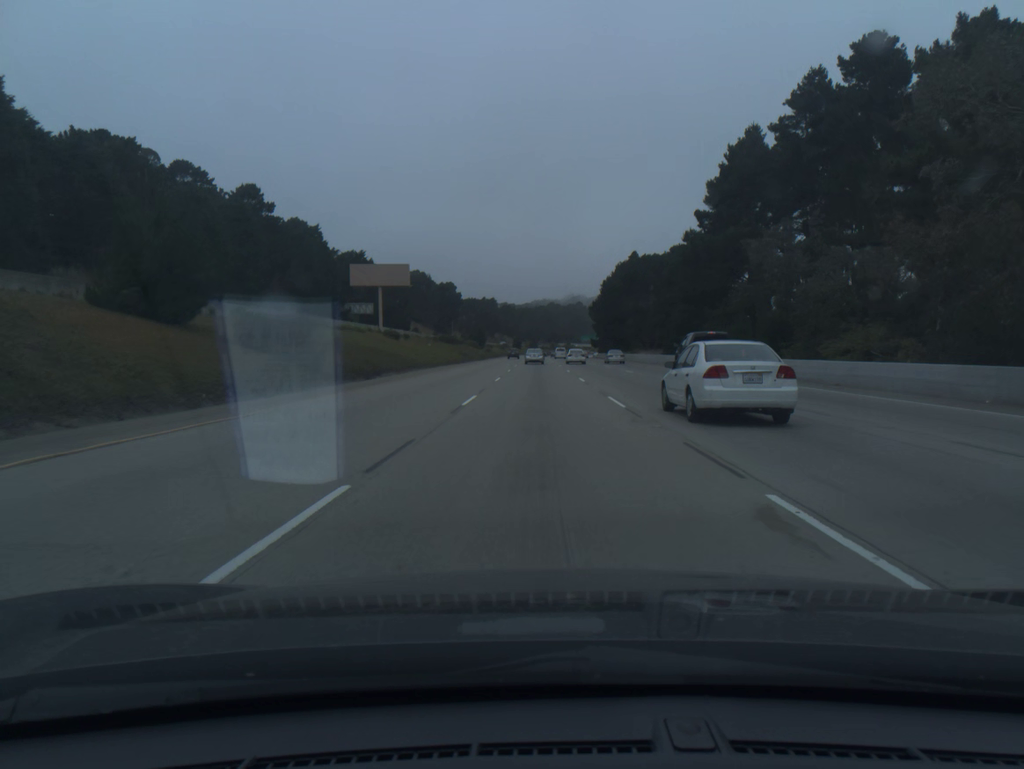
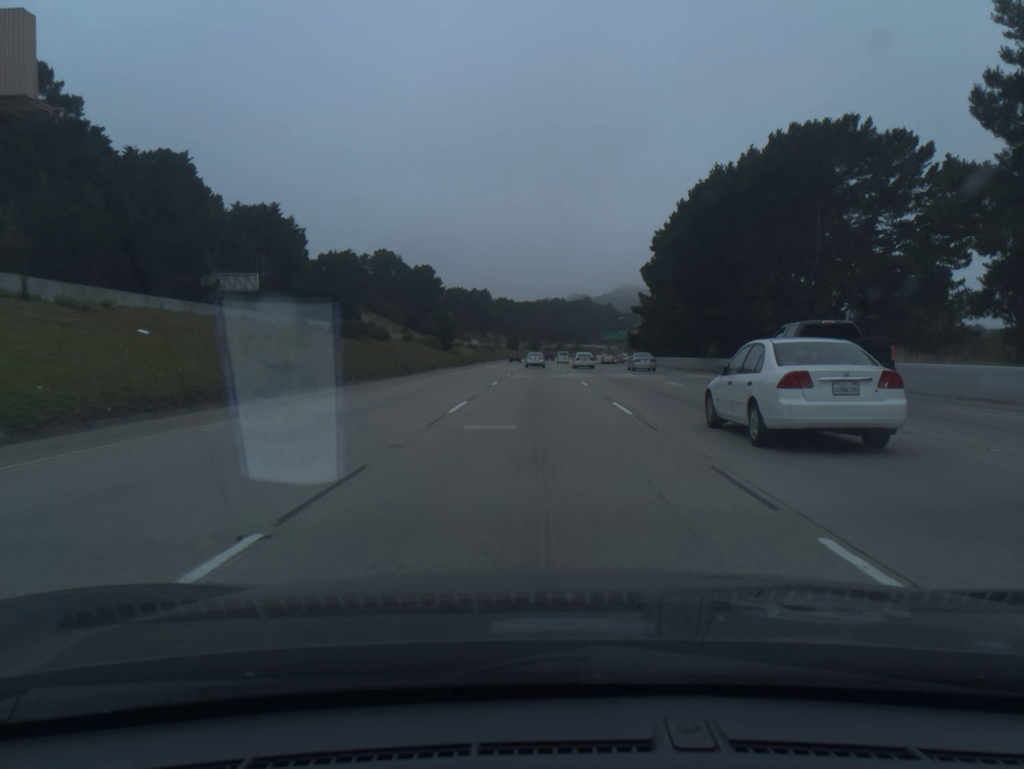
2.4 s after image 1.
(+0.1, +74.8) m; 0°
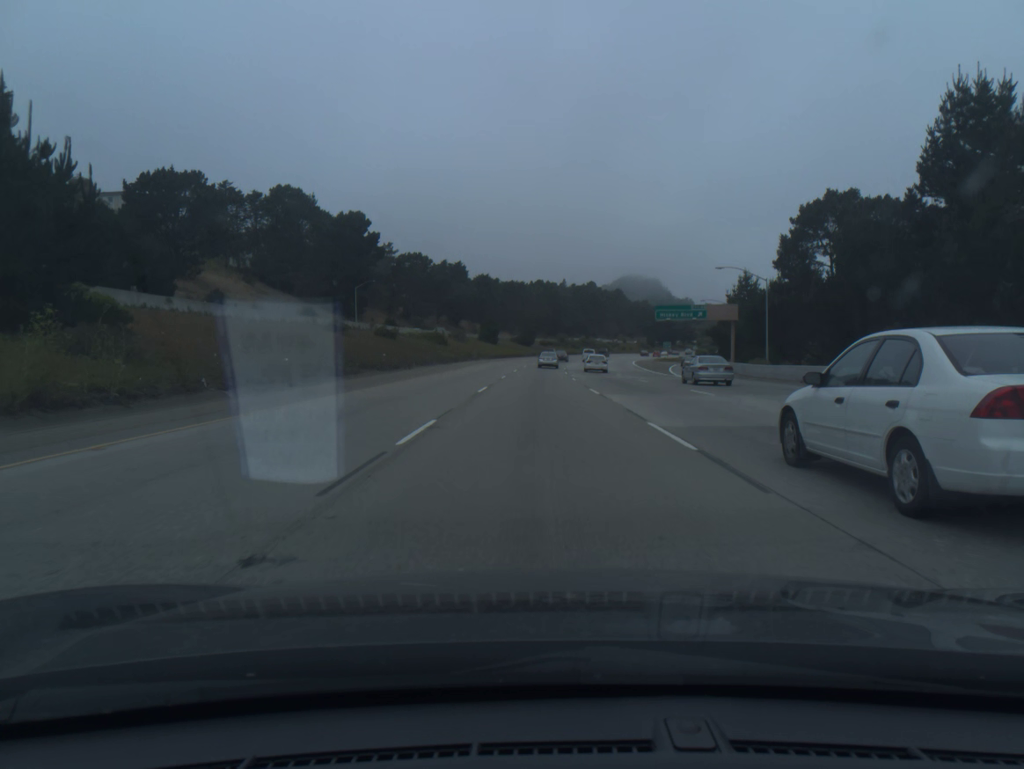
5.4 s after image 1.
(+0.1, +93.4) m; 0°
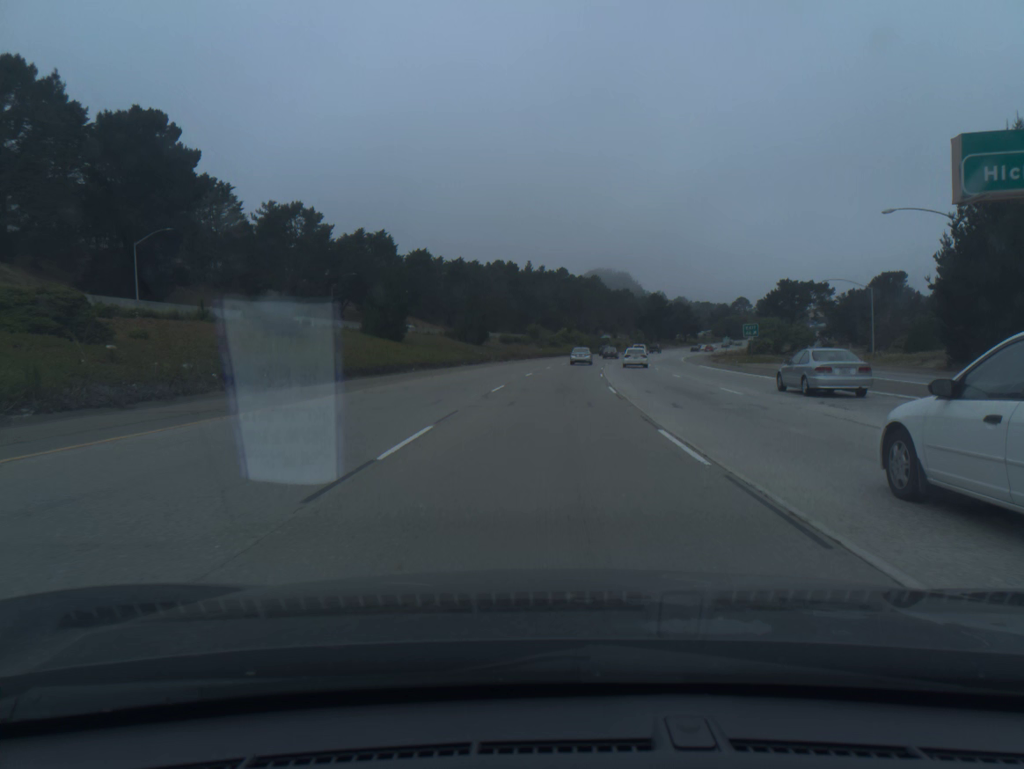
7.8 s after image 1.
(+0.9, +74.2) m; +2°
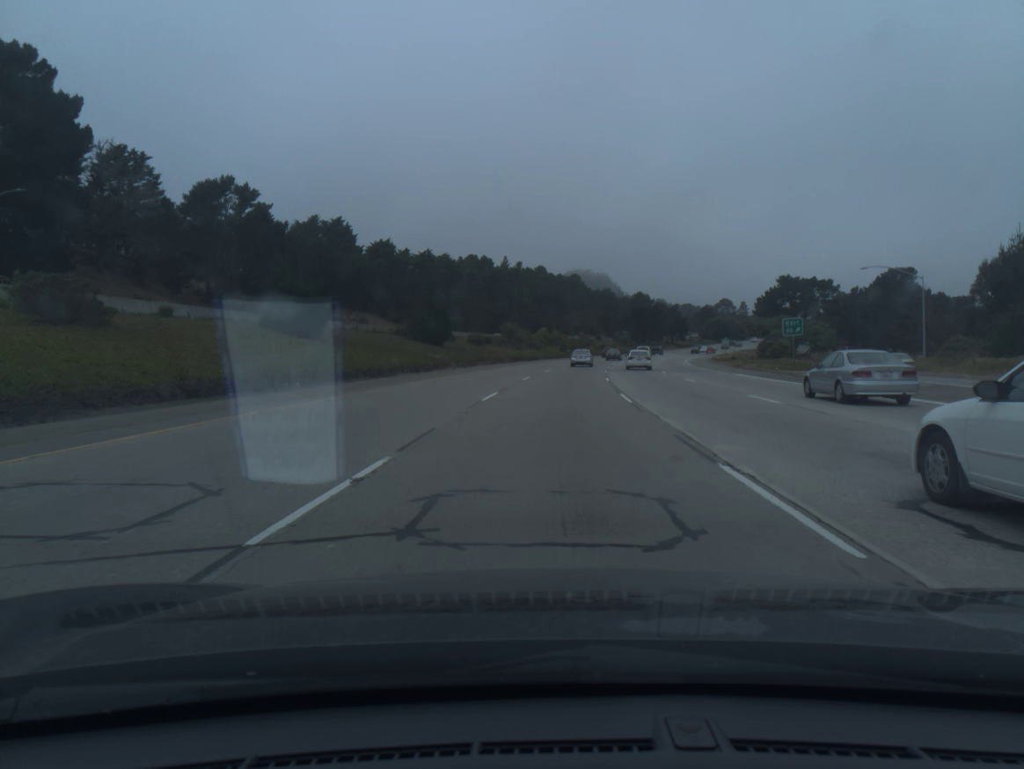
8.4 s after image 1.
(+0.2, +18.5) m; +2°
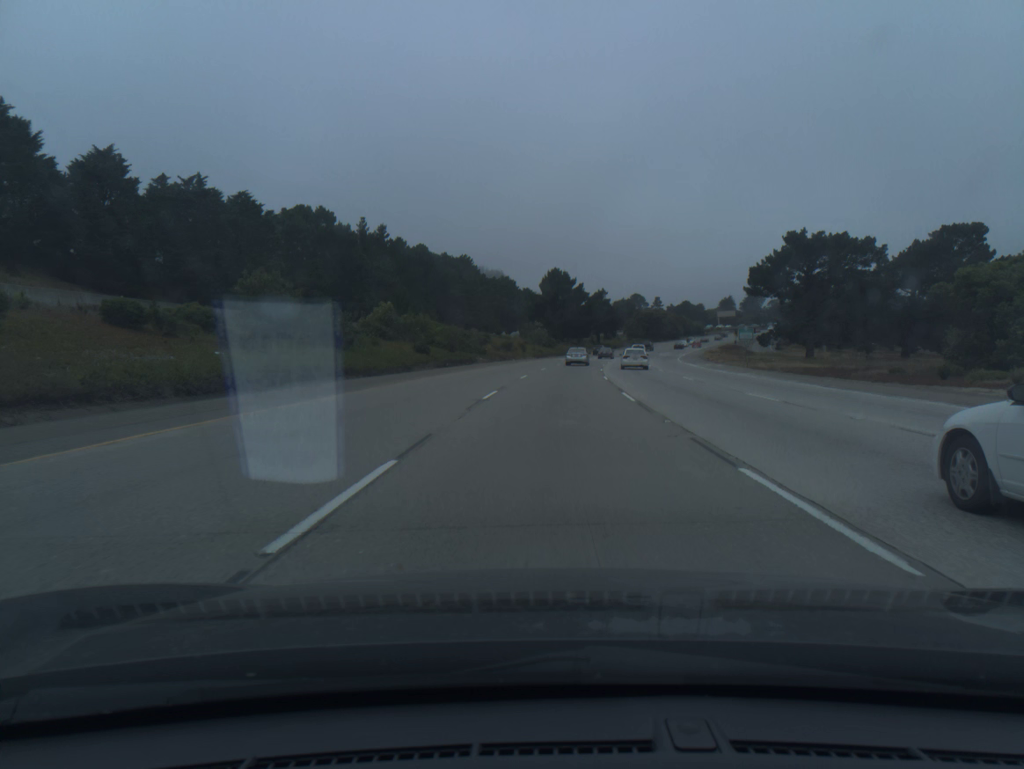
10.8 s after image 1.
(+4.7, +73.2) m; +8°
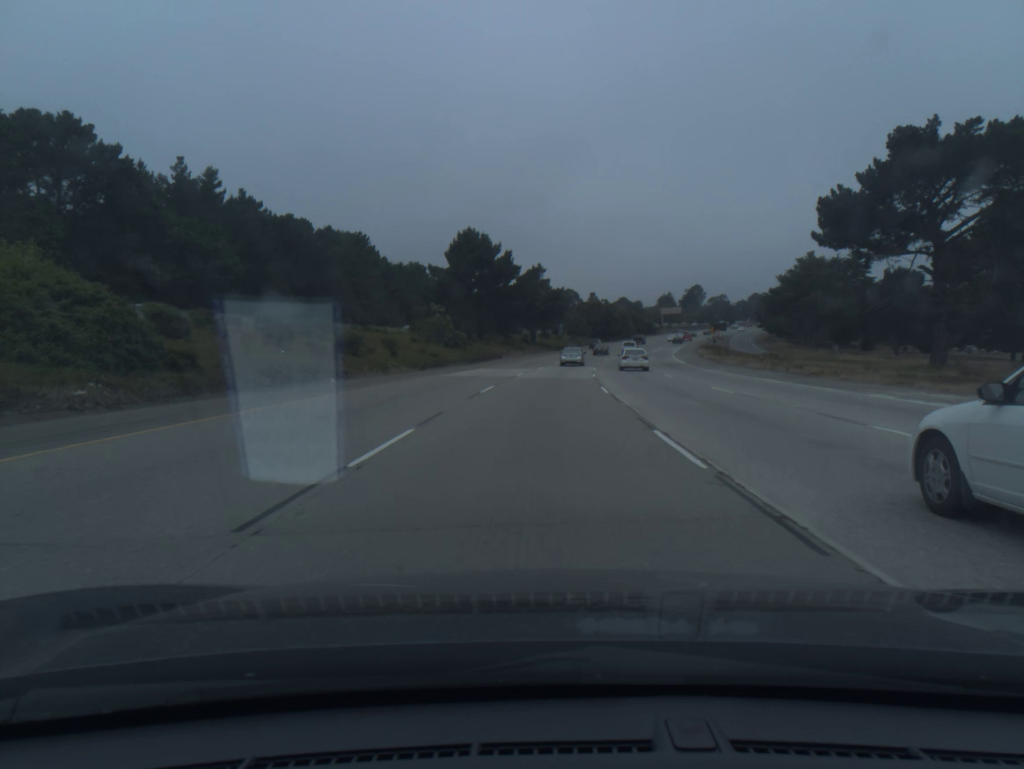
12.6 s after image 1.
(+2.7, +54.5) m; +5°
